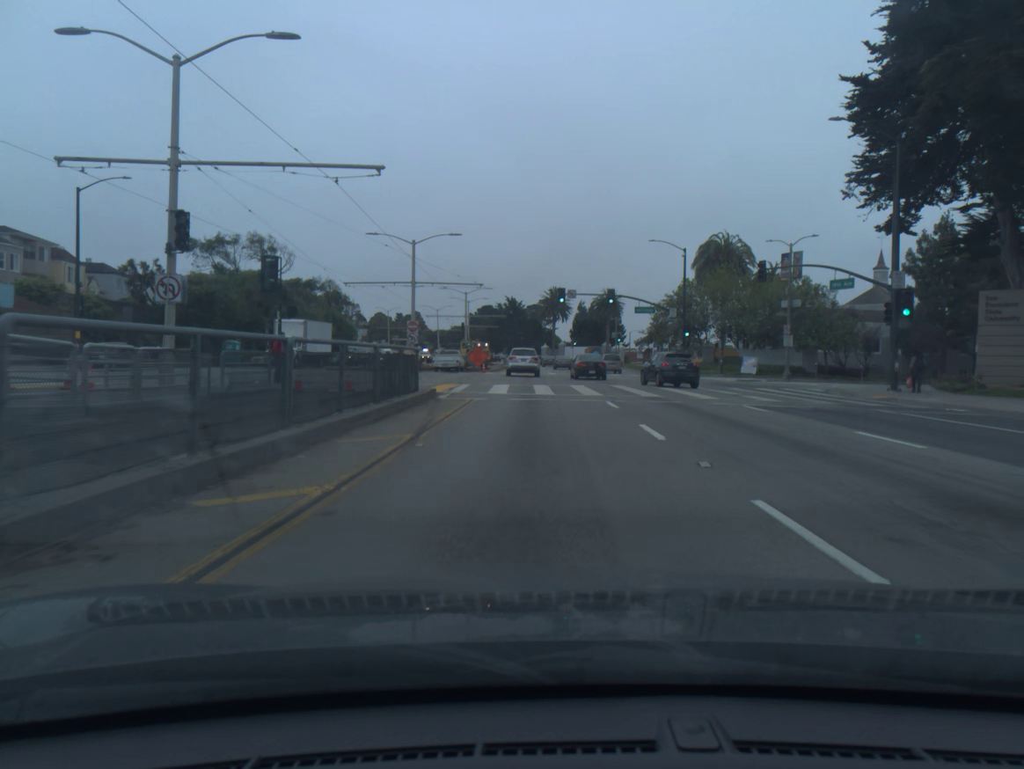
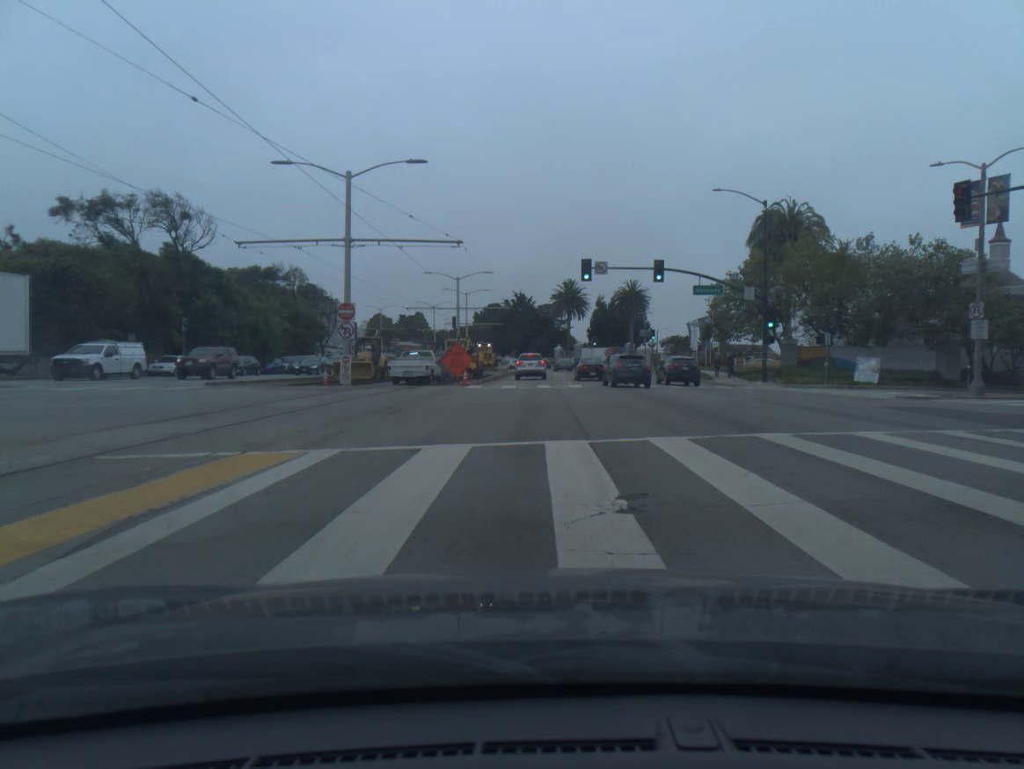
(-0.1, +21.5) m; -1°
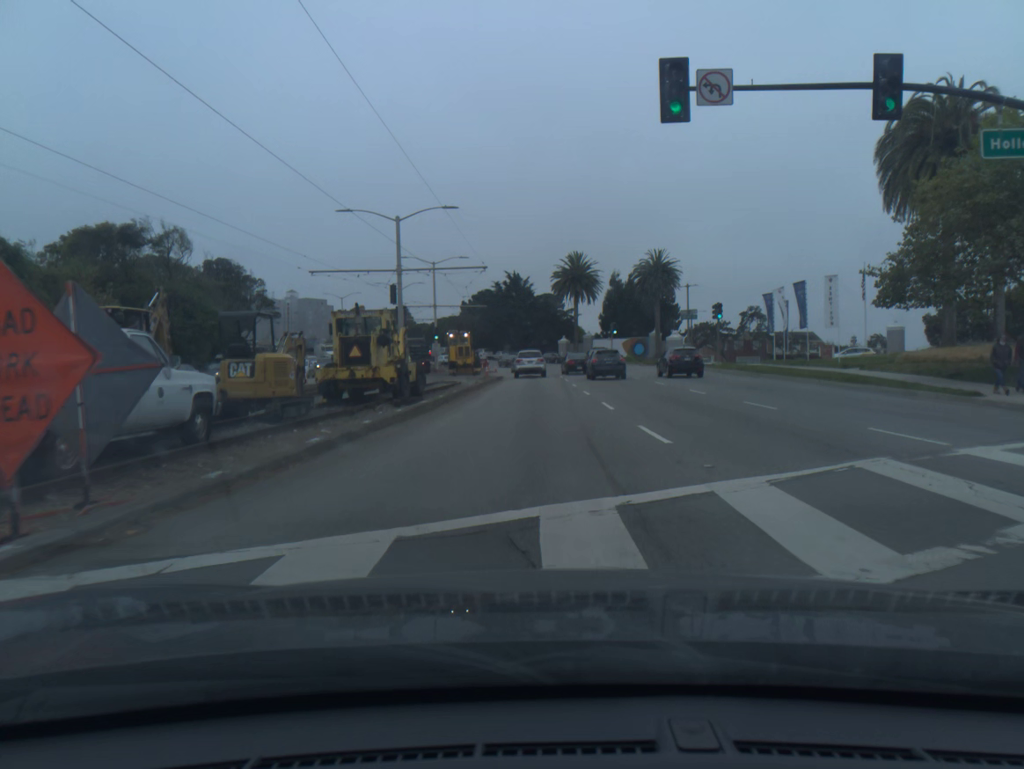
(-0.2, +30.9) m; 0°
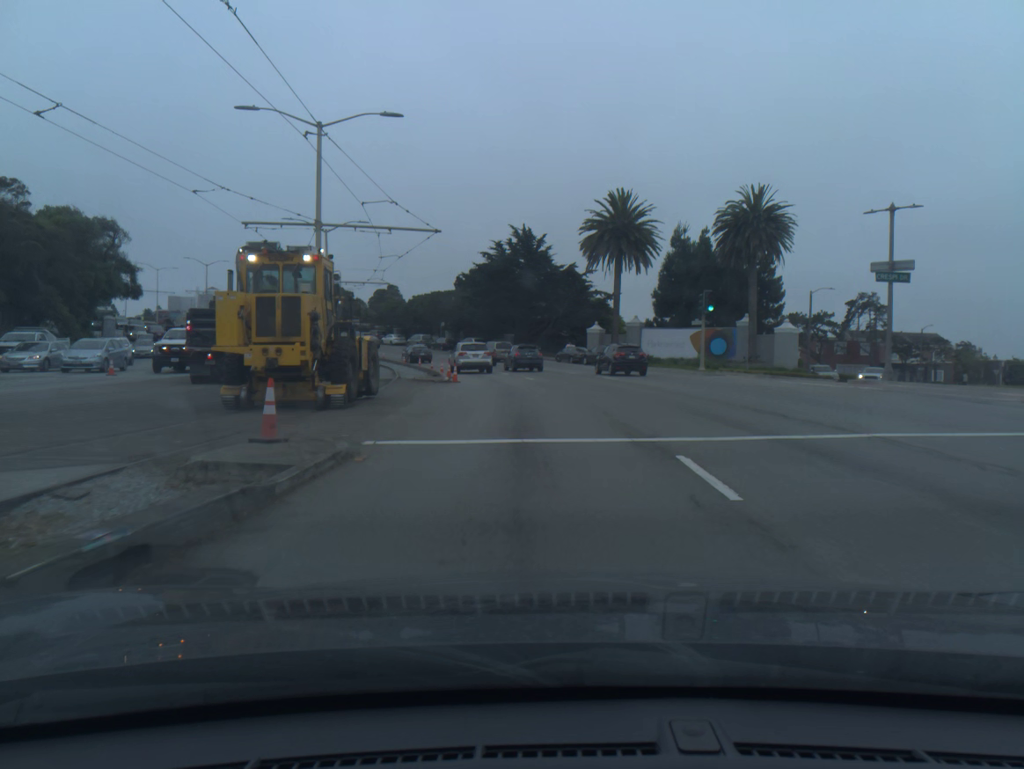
(-0.2, +41.3) m; -1°
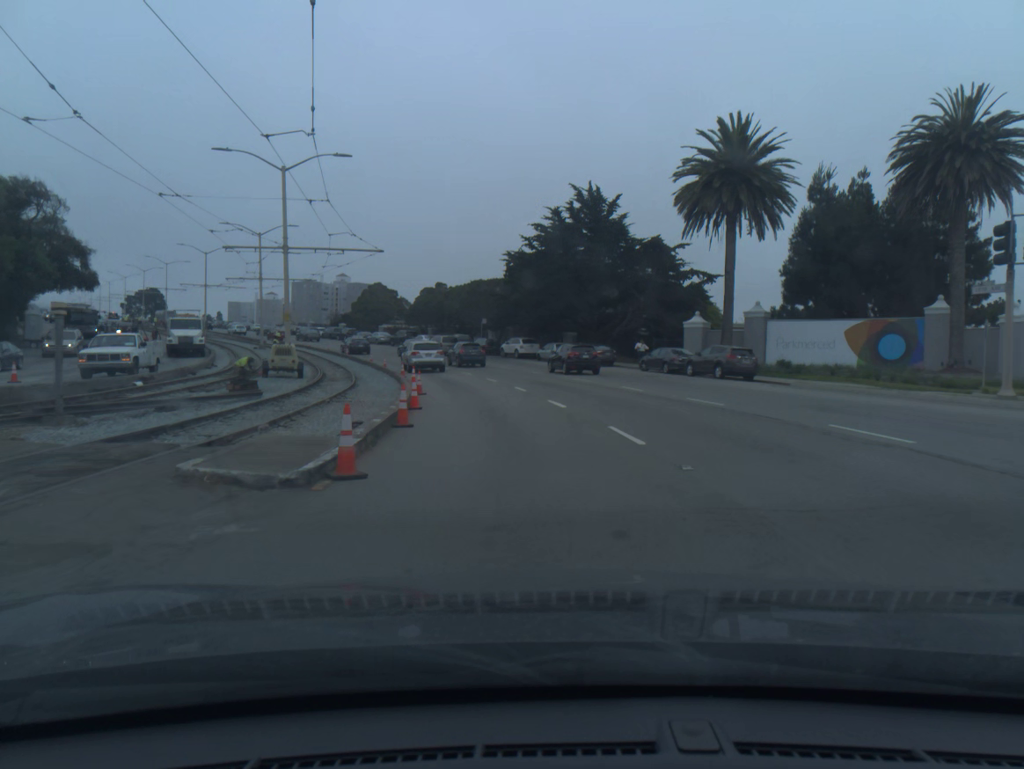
(-0.7, +23.2) m; -5°
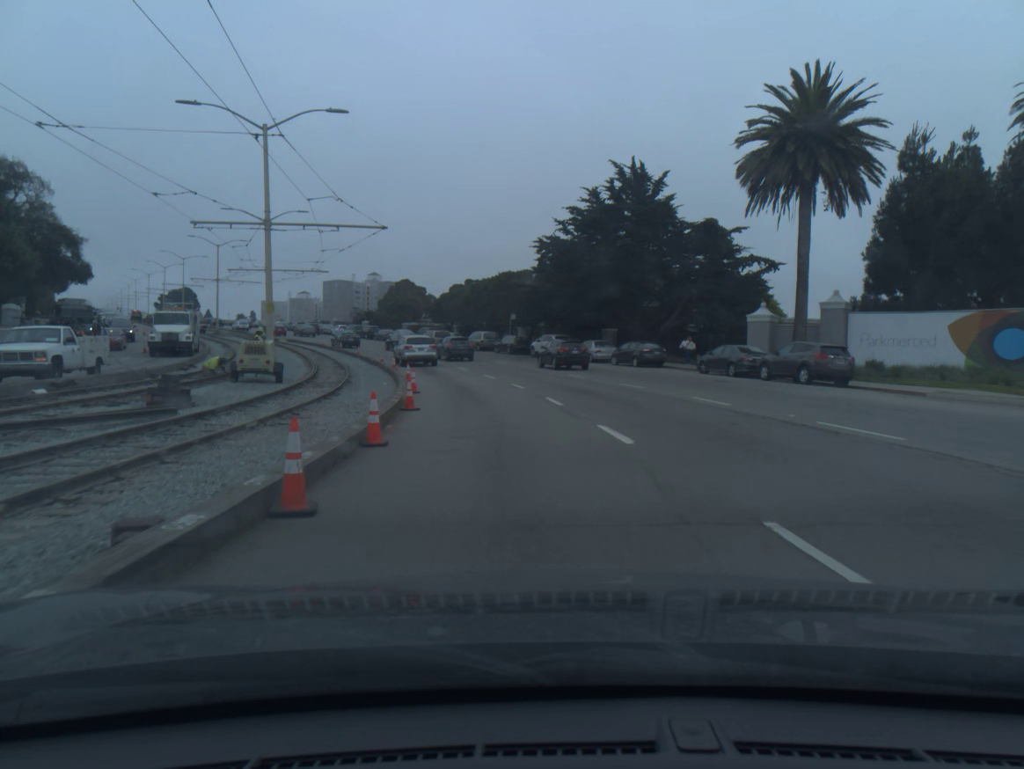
(-0.2, +7.5) m; -3°
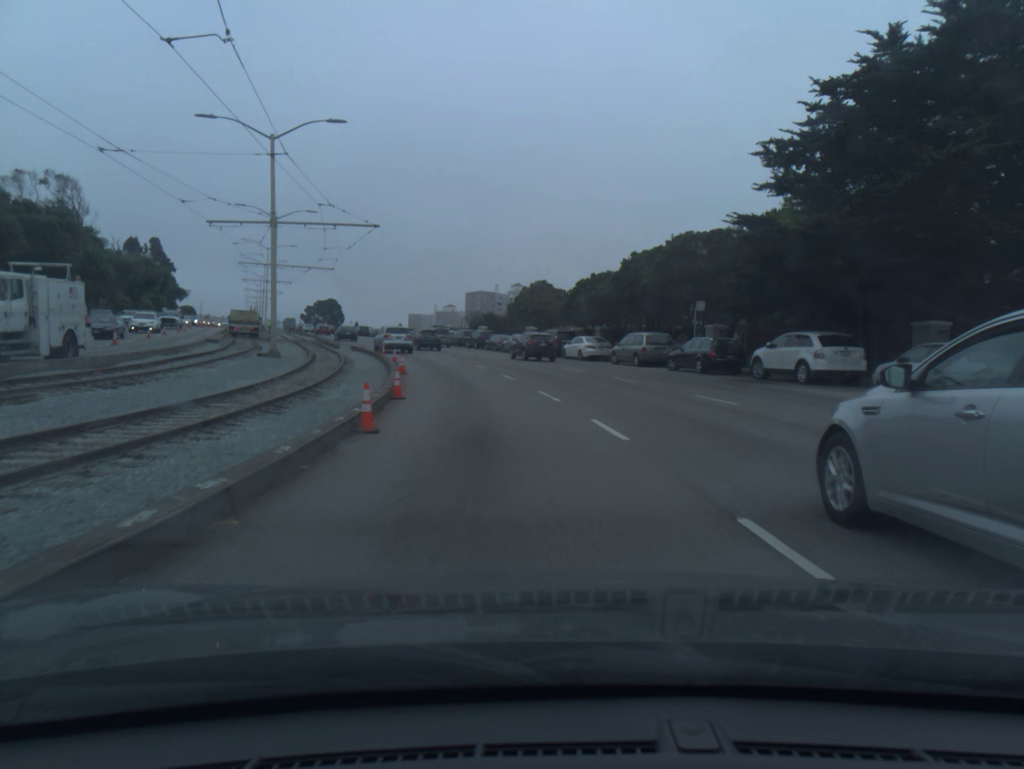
(-2.5, +29.3) m; -11°
